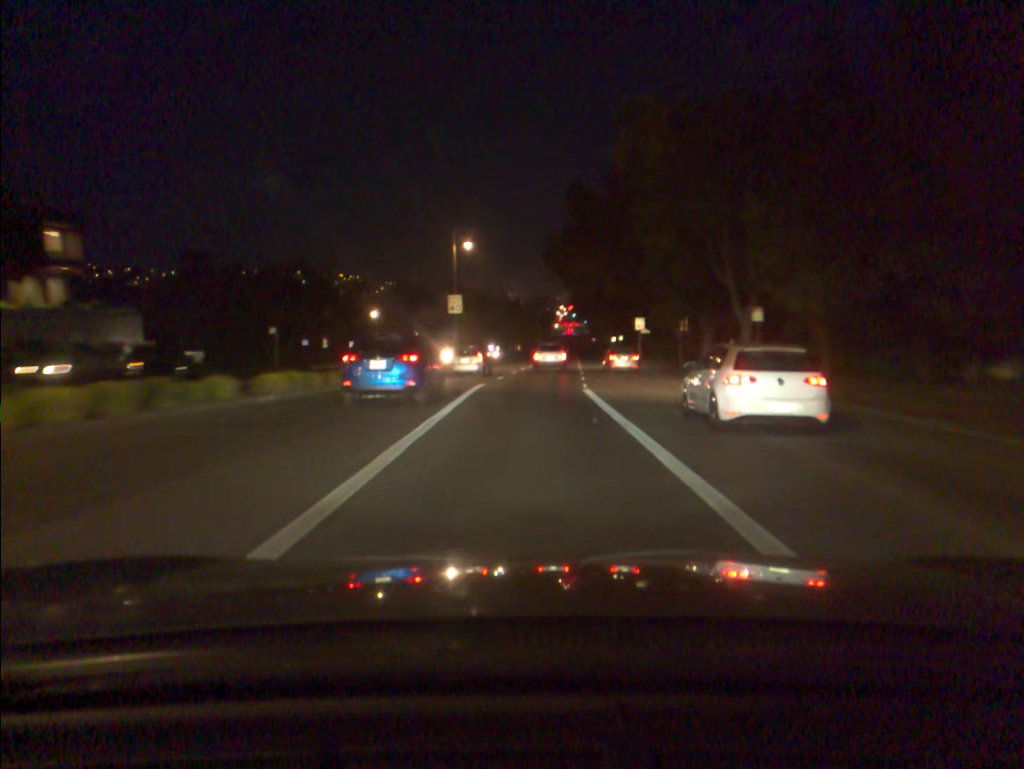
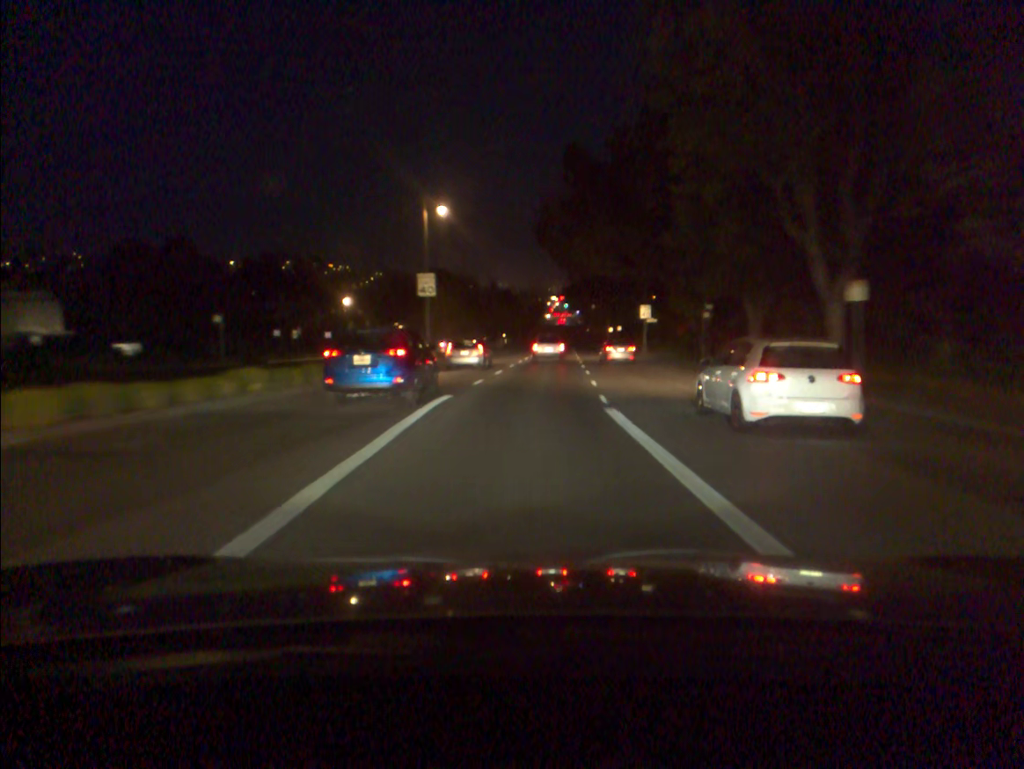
(+0.1, +10.0) m; +1°
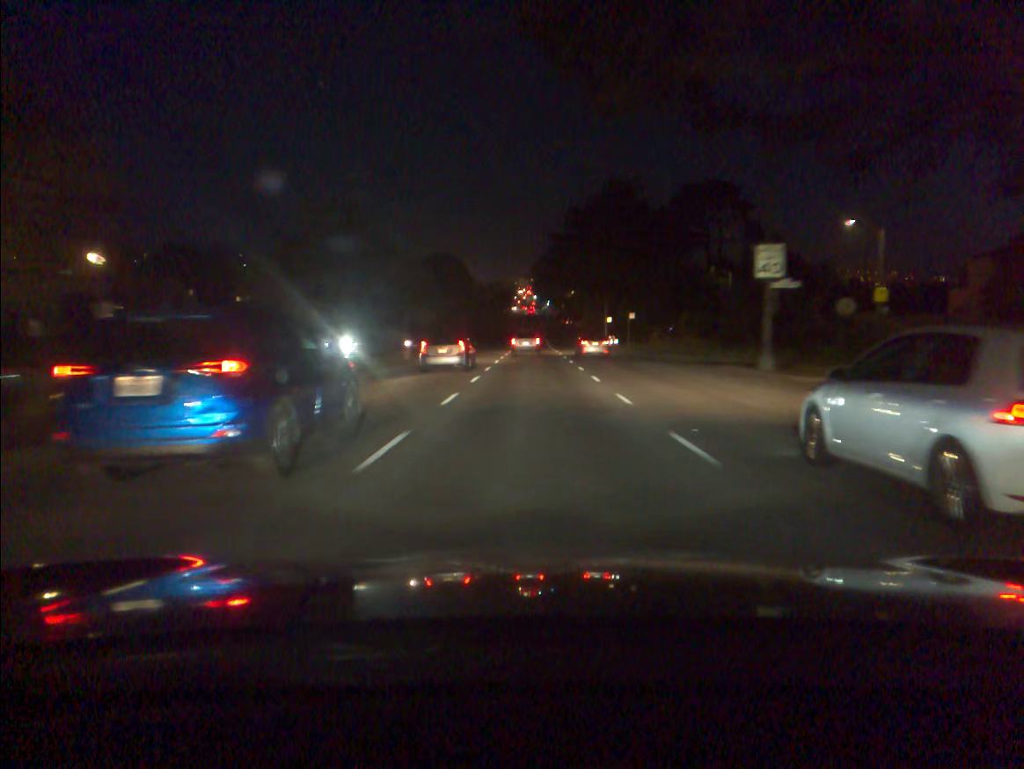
(+1.1, +44.8) m; +3°
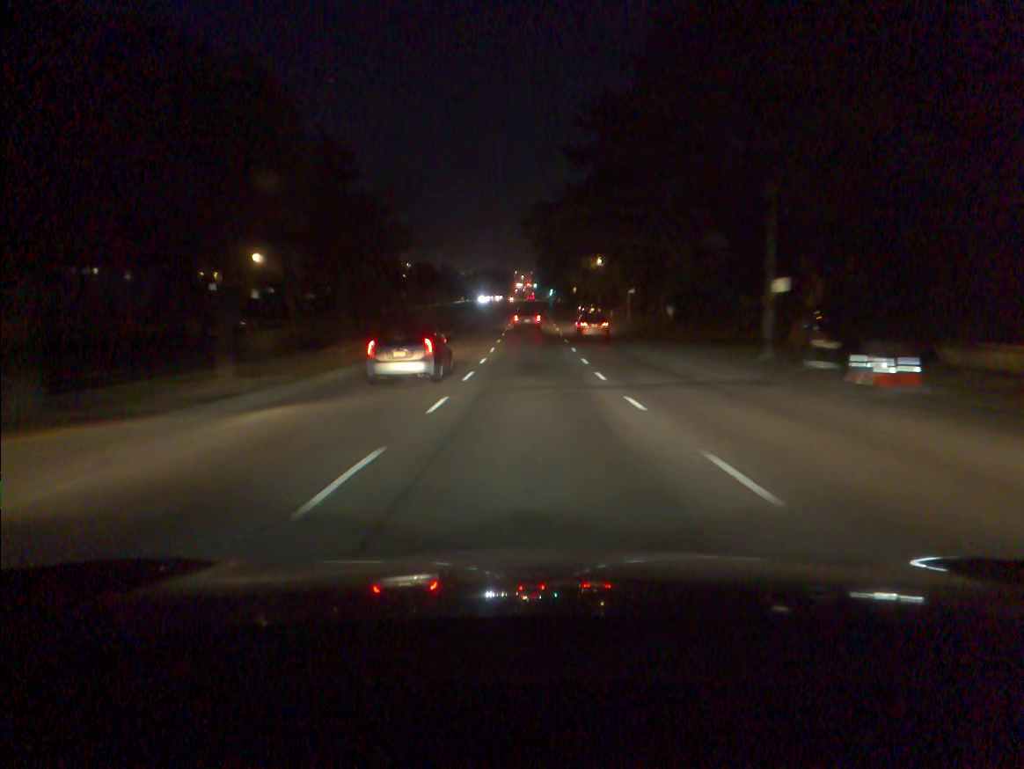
(+0.1, +60.9) m; 0°
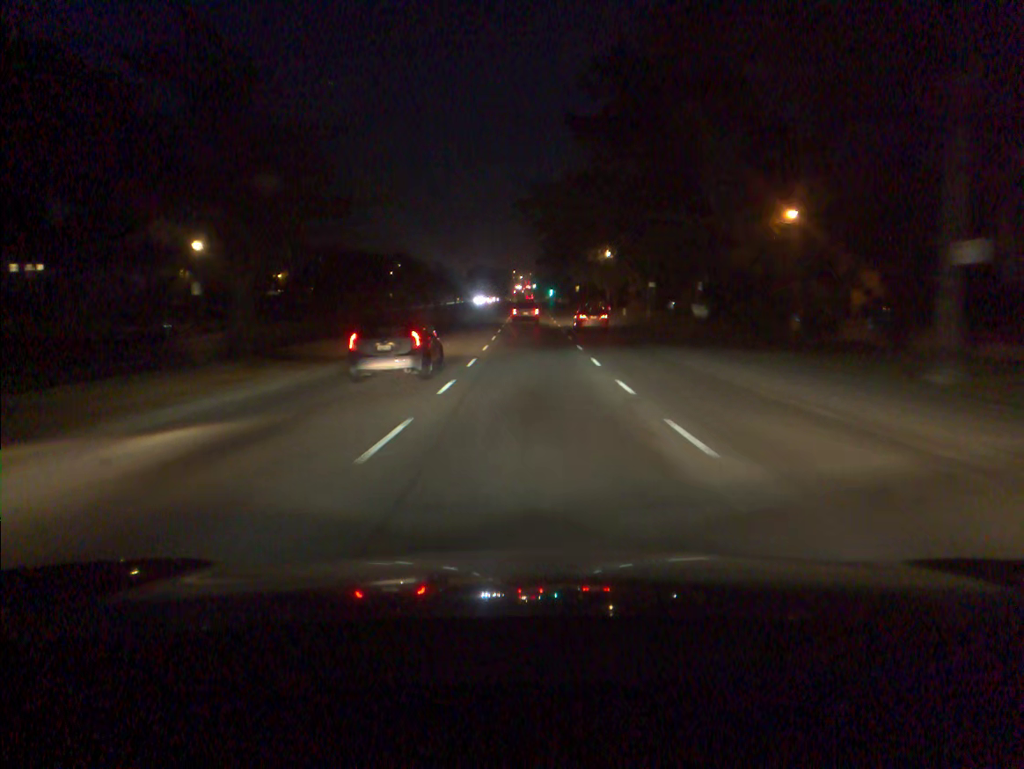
(0.0, +12.1) m; 0°
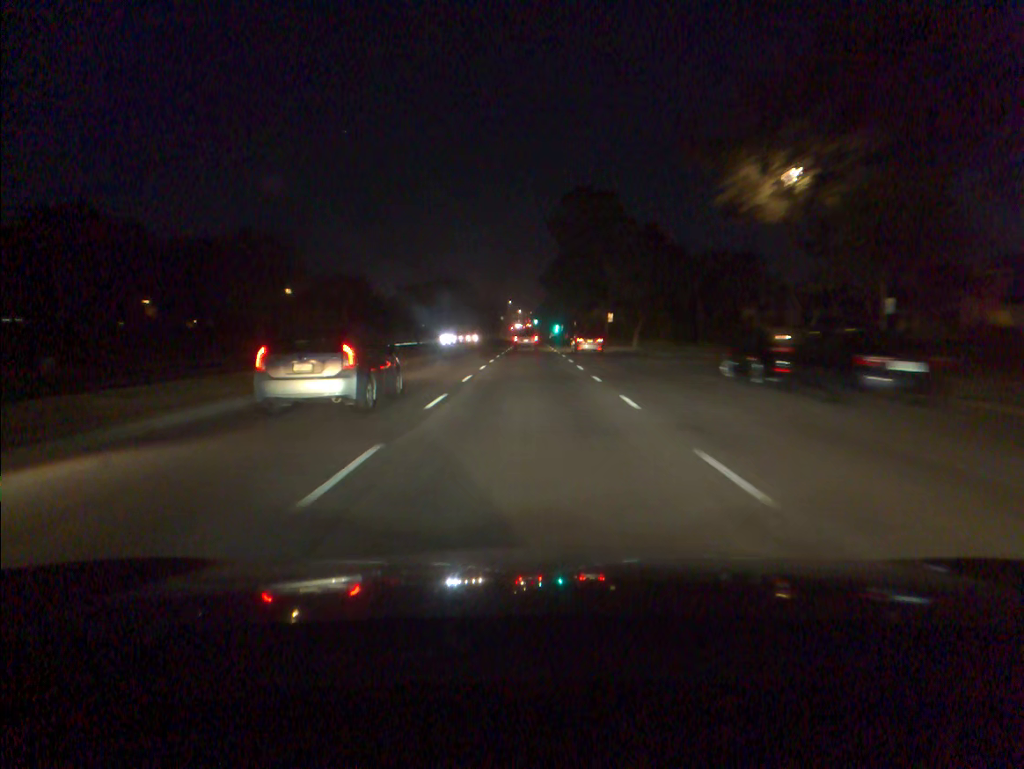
(0.0, +59.5) m; 0°
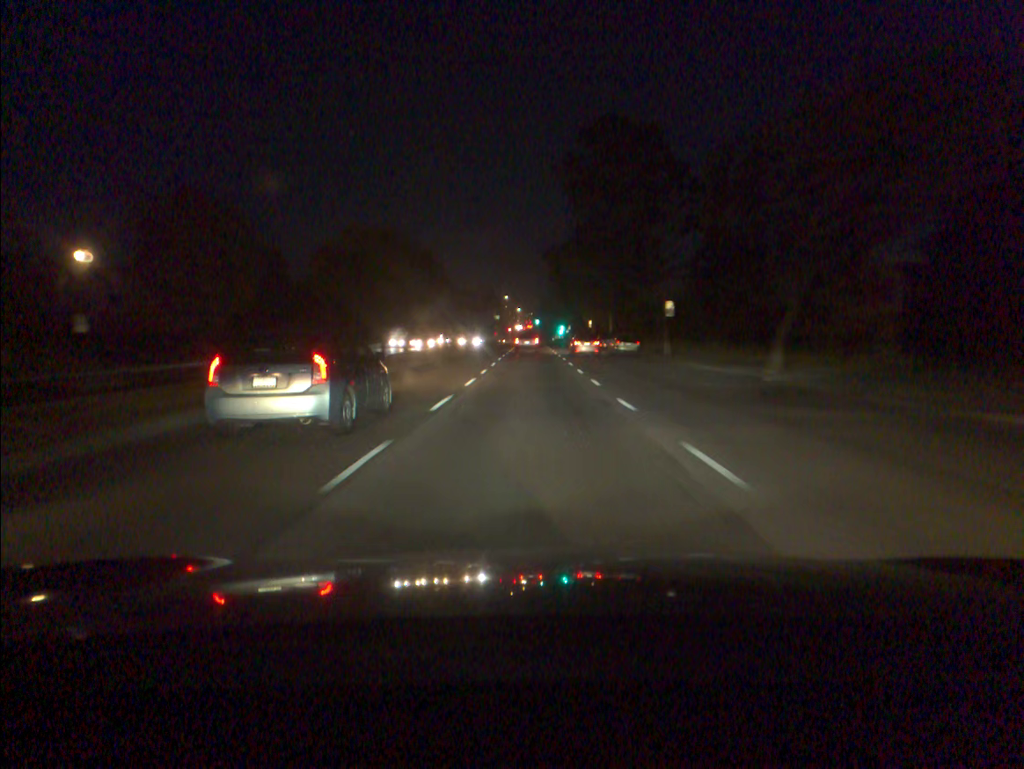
(0.0, +35.9) m; 0°
